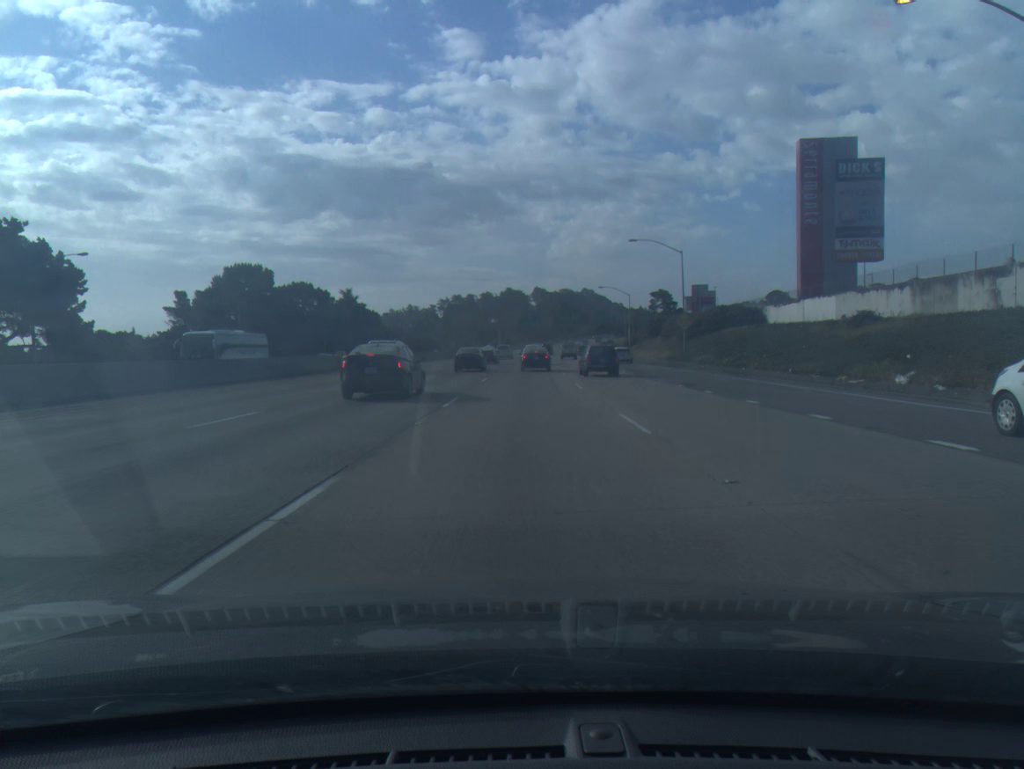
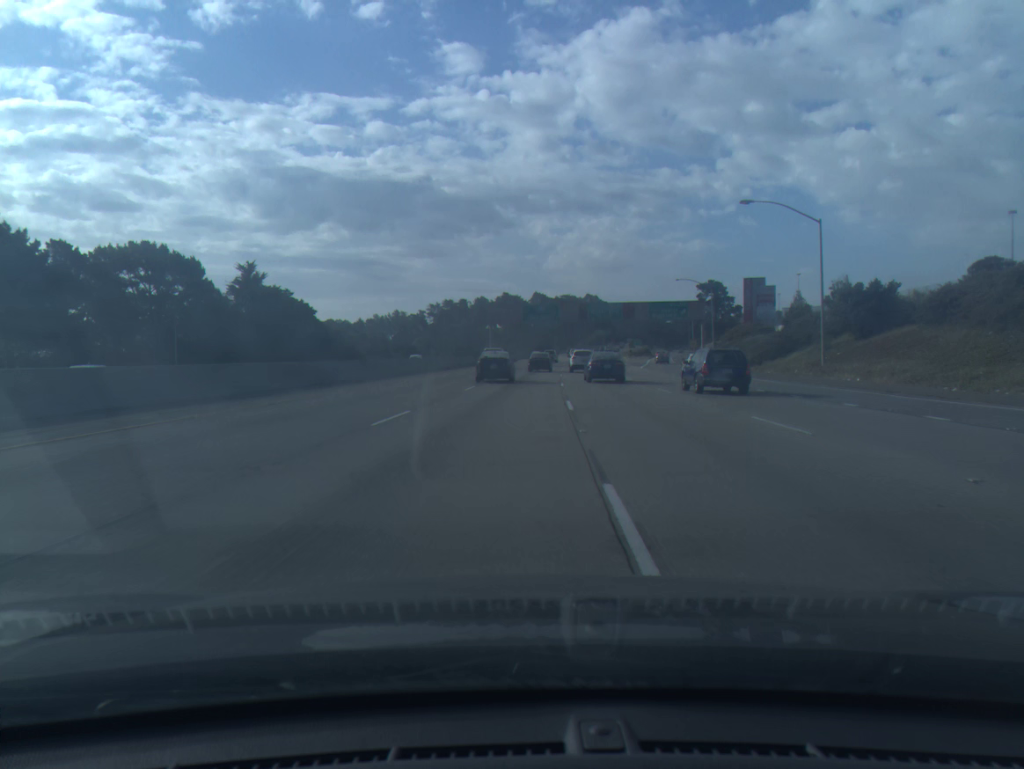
(-1.1, +72.7) m; 0°
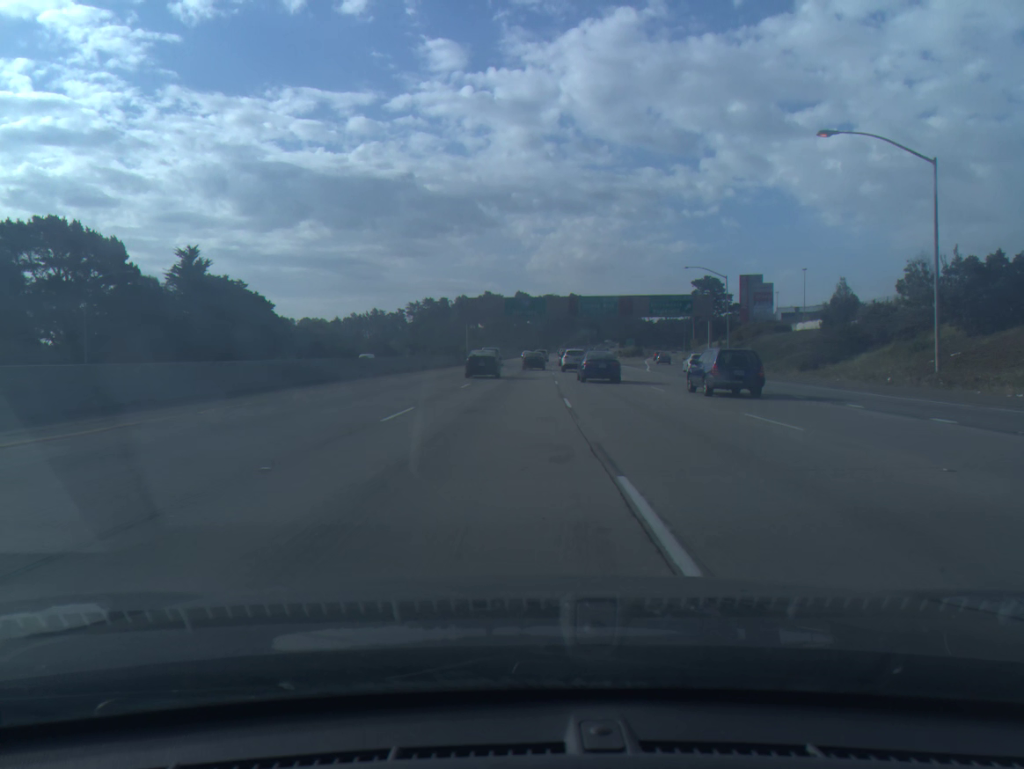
(+0.2, +14.1) m; +1°
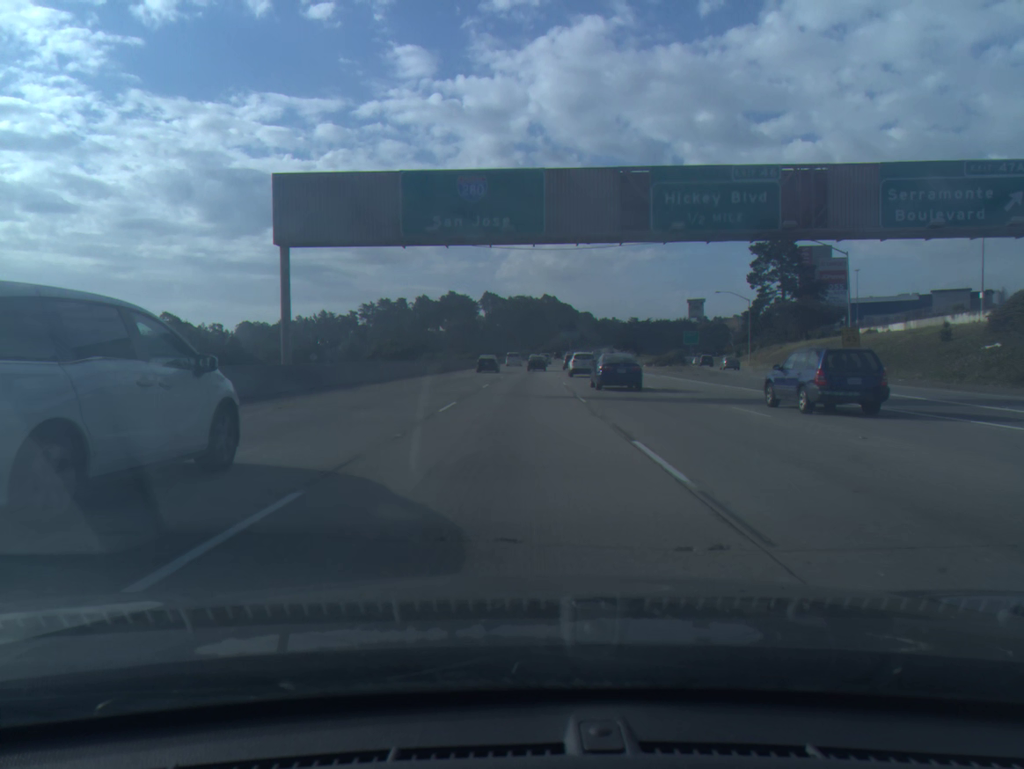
(+1.3, +69.5) m; +2°
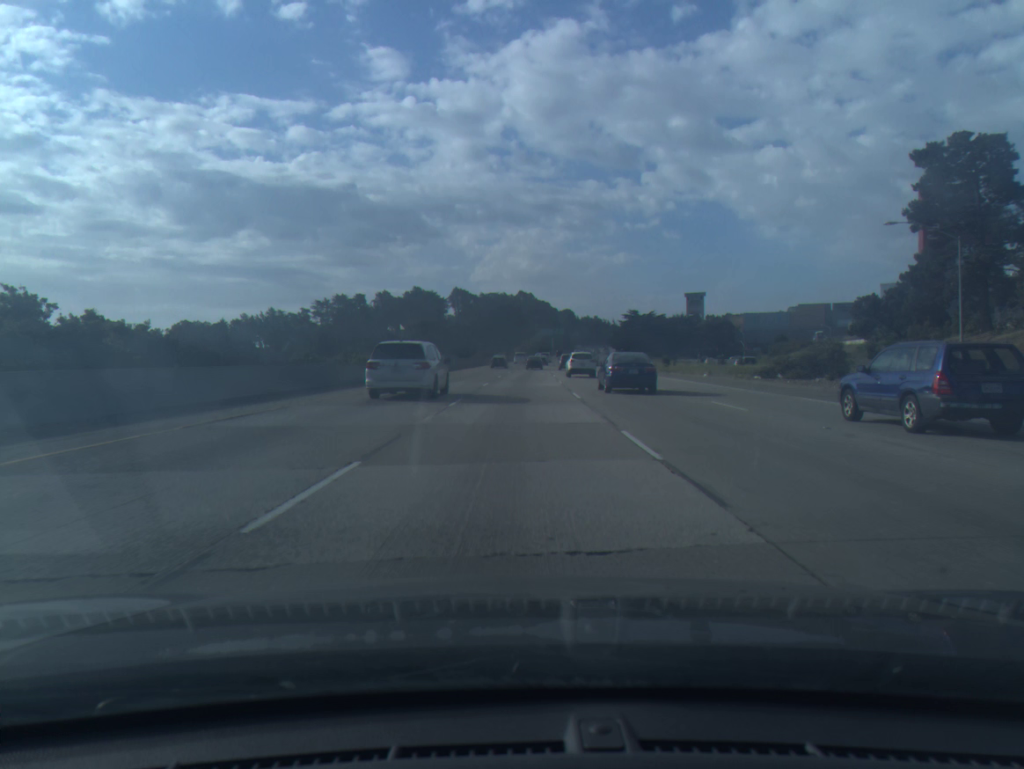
(+1.1, +56.6) m; +2°
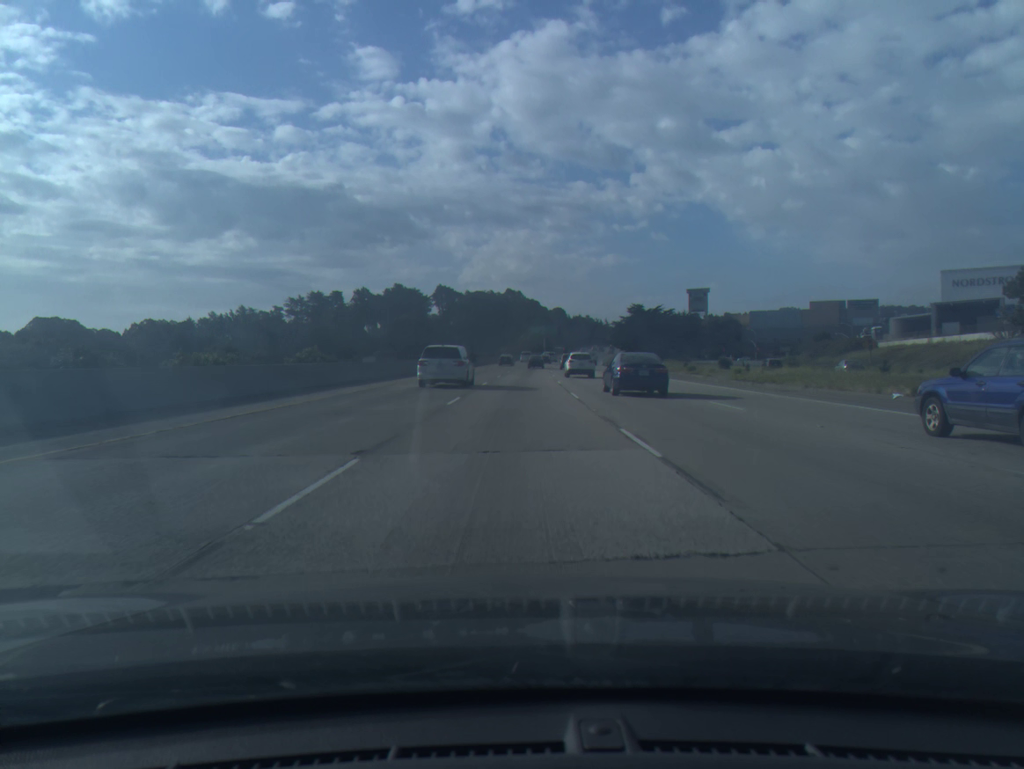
(+0.2, +29.2) m; +1°
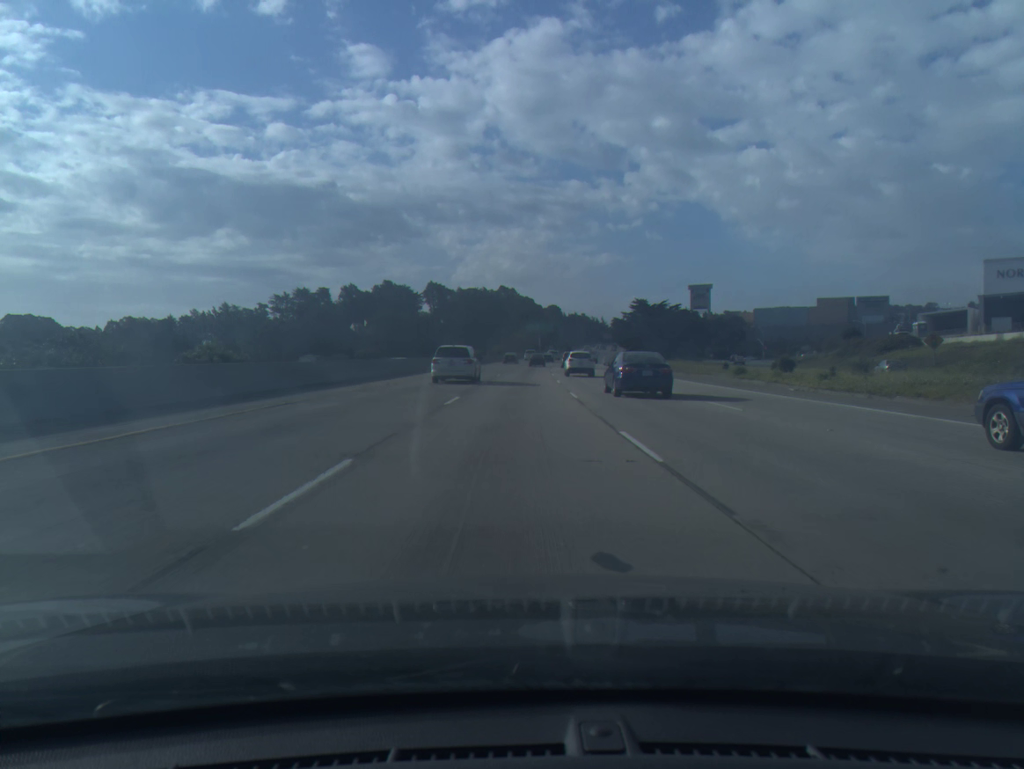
(+0.1, +14.8) m; +1°
